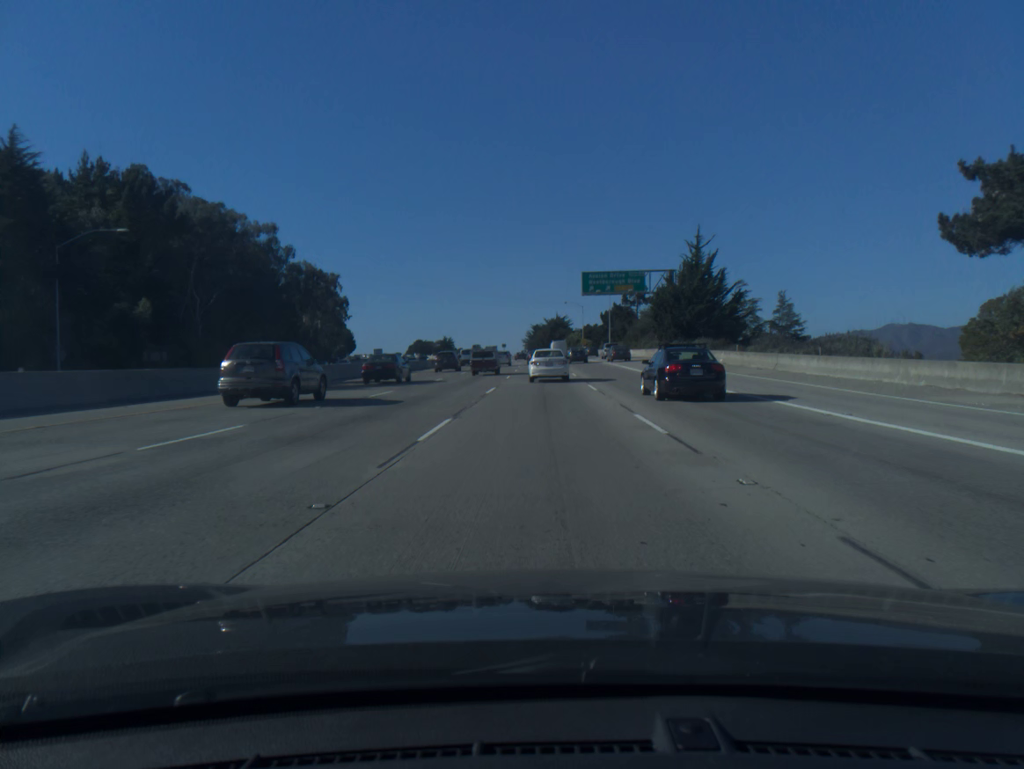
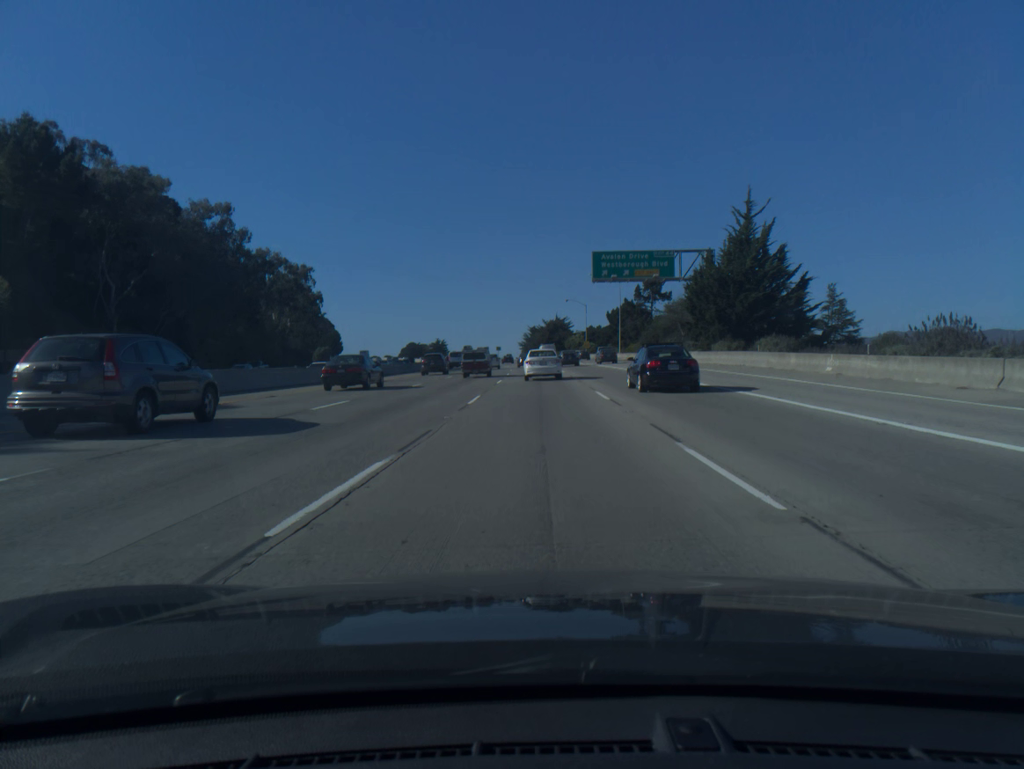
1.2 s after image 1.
(0.0, +20.7) m; 0°
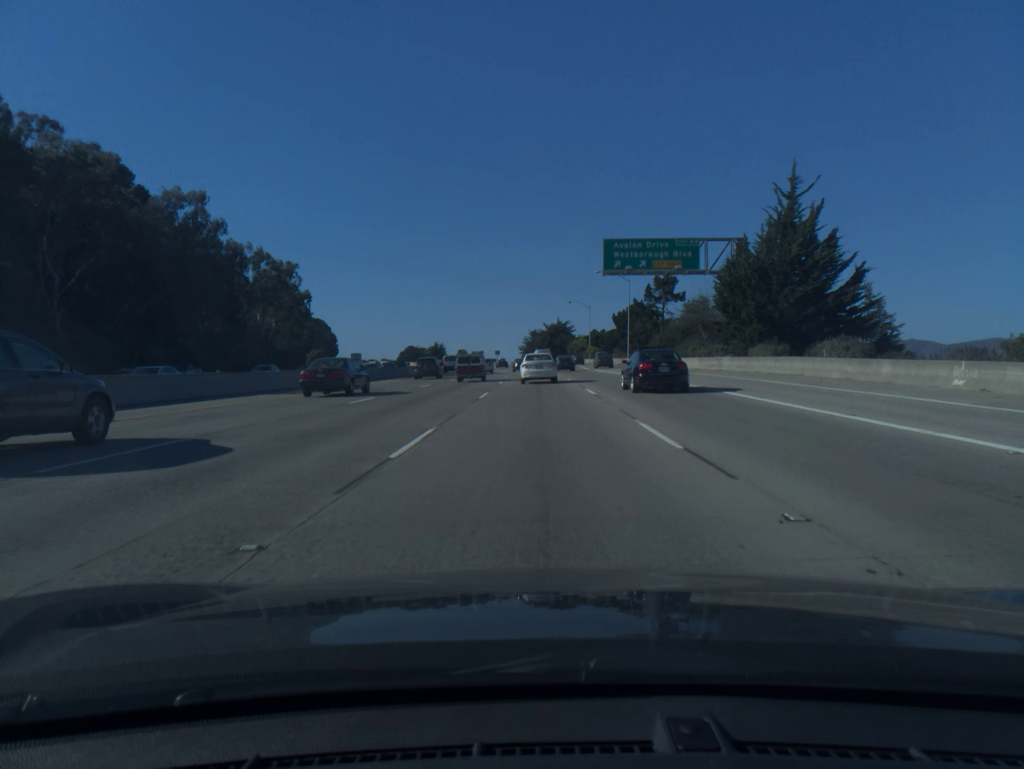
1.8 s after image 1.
(0.0, +10.5) m; 0°
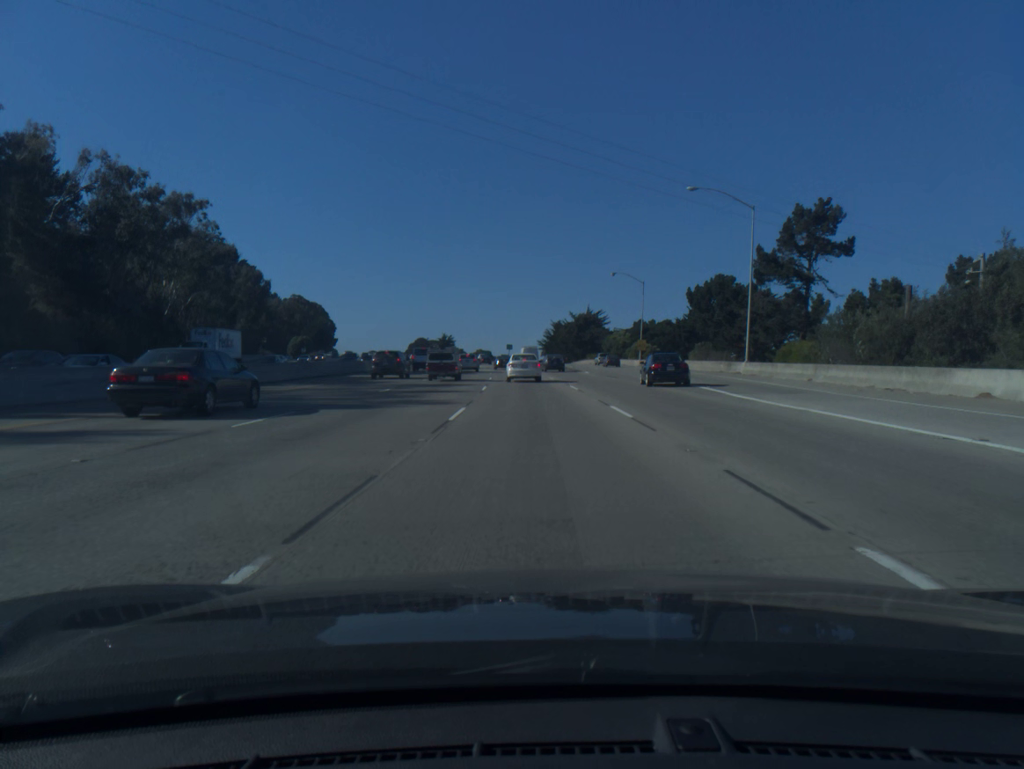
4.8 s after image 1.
(-0.6, +52.9) m; -2°
